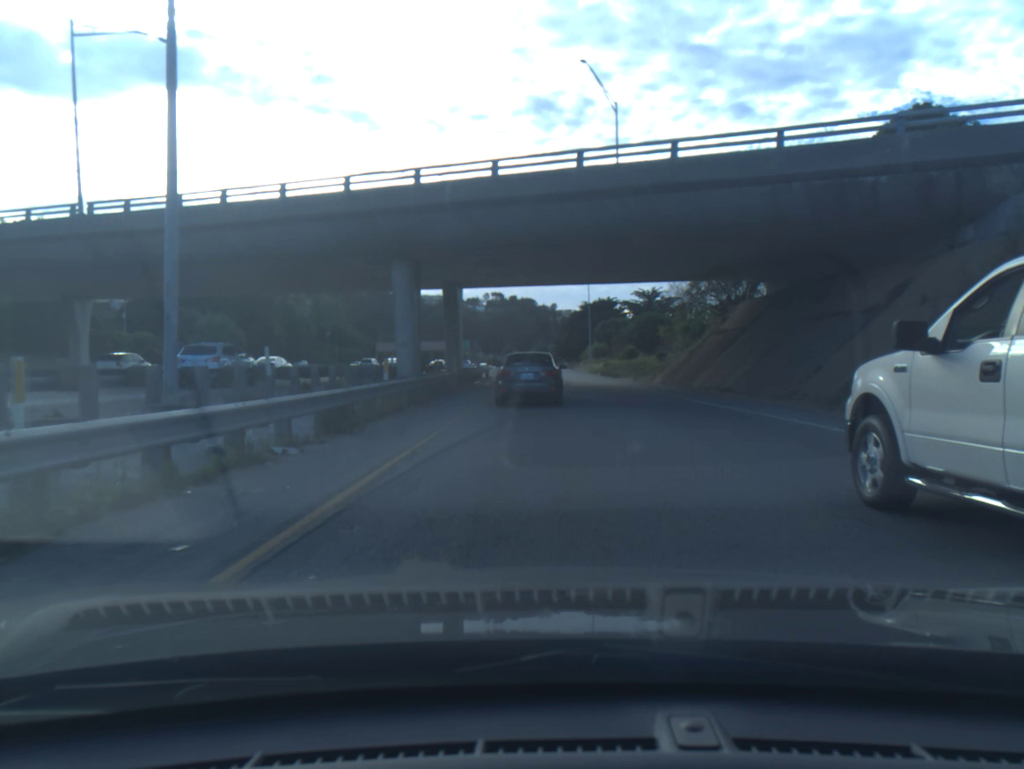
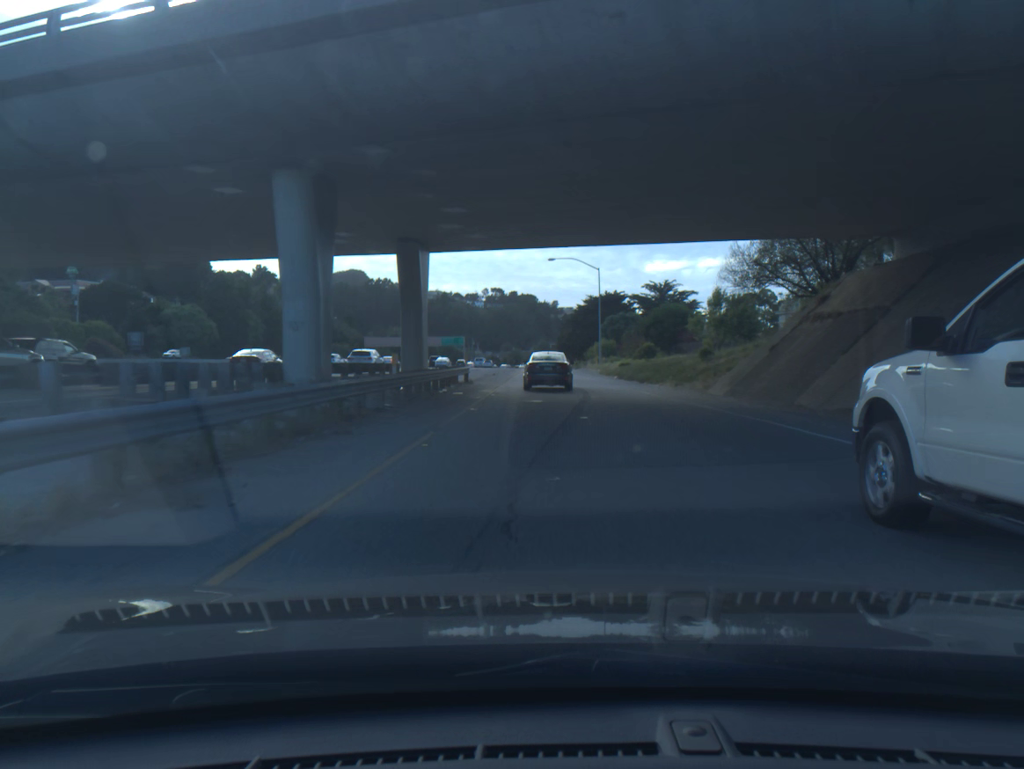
(-0.1, +14.2) m; 0°
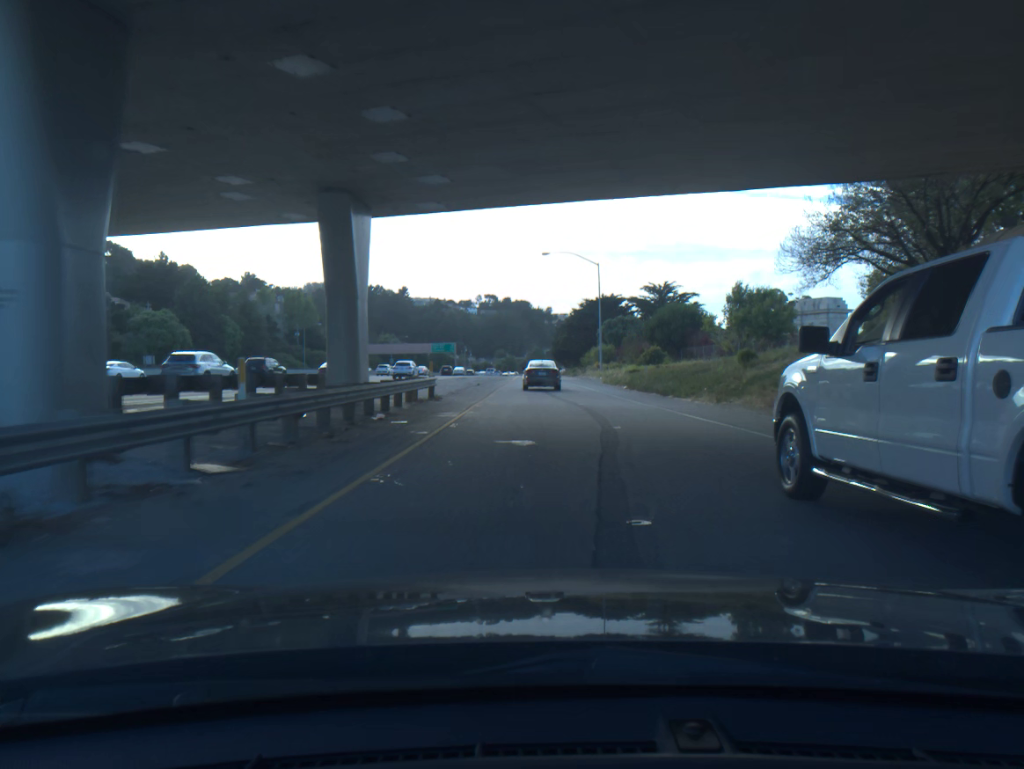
(+0.1, +9.8) m; +1°
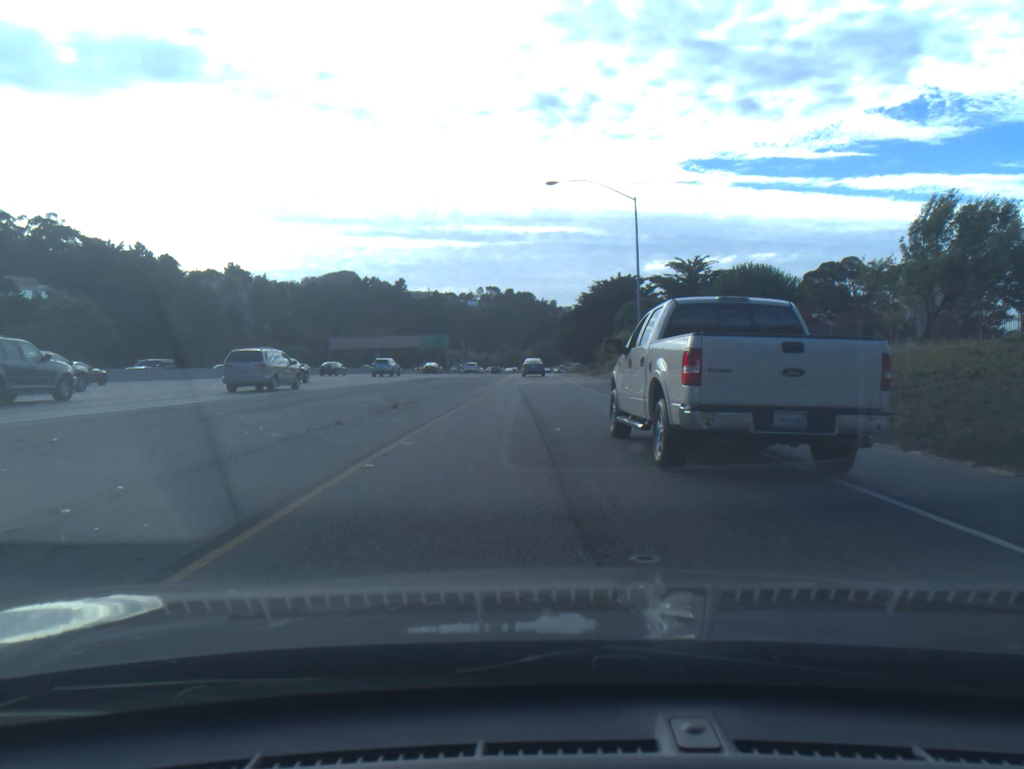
(0.0, +27.9) m; 0°
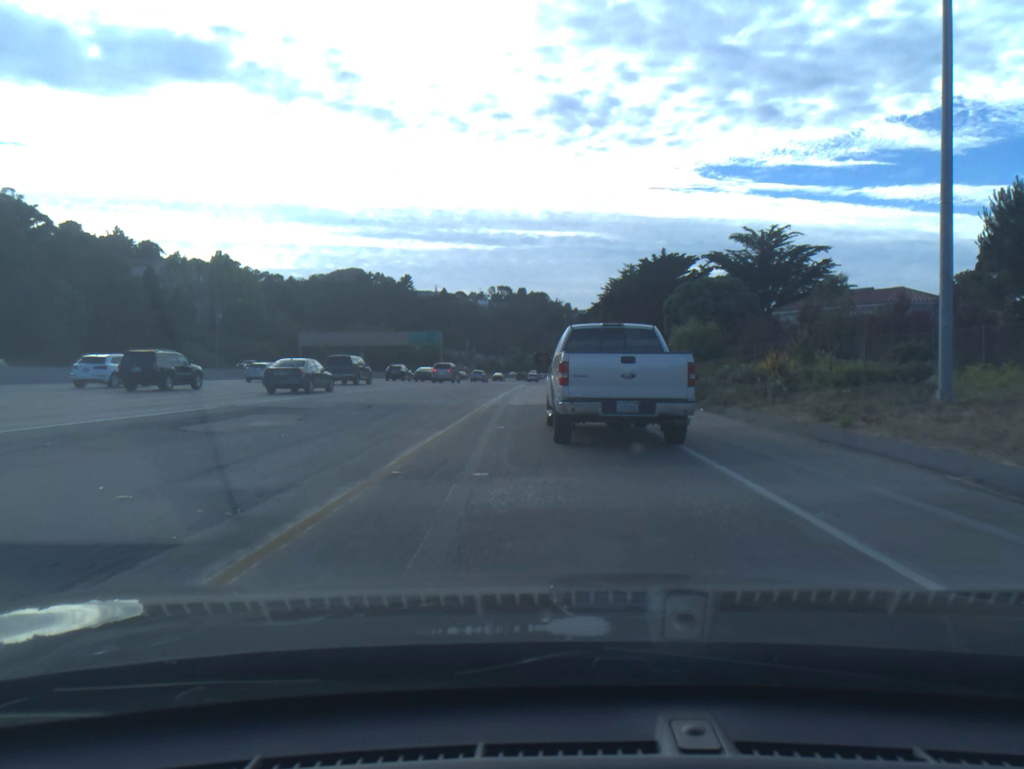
(-0.5, +35.8) m; -1°
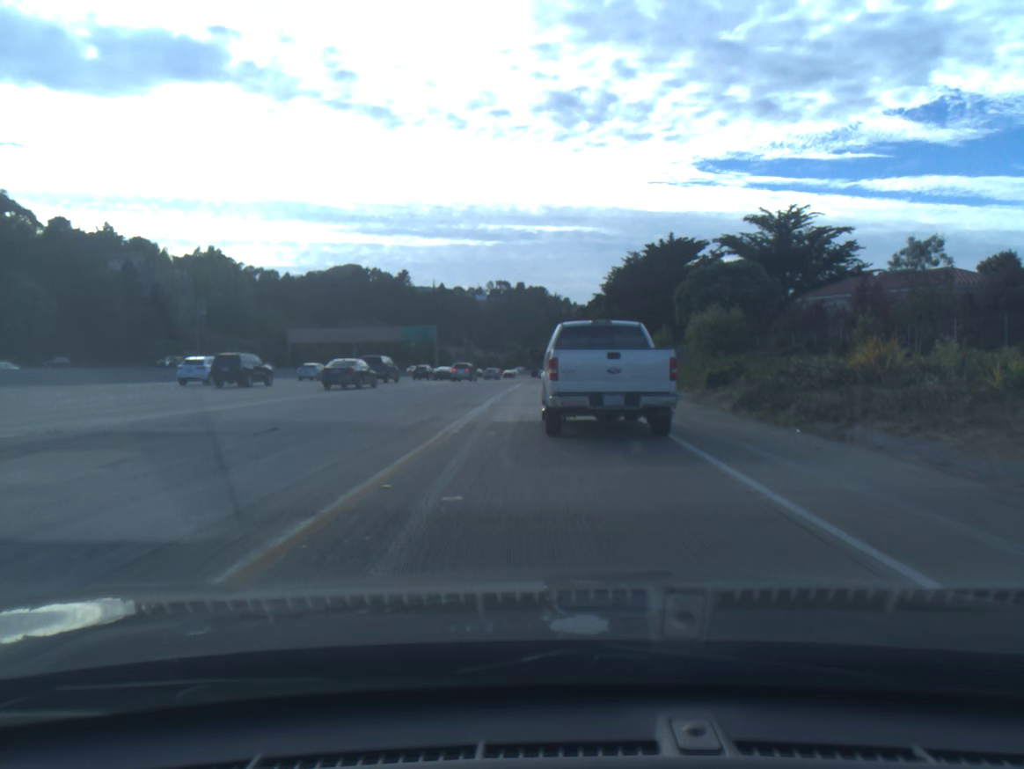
(0.0, +8.1) m; 0°
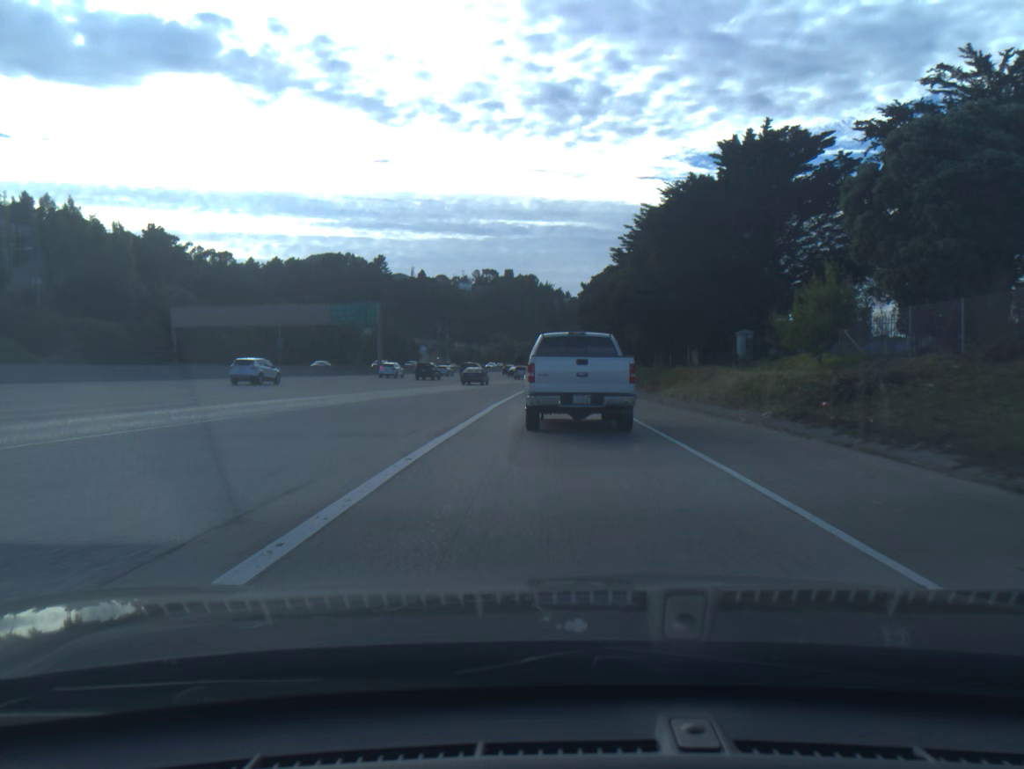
(+0.3, +44.0) m; +1°
